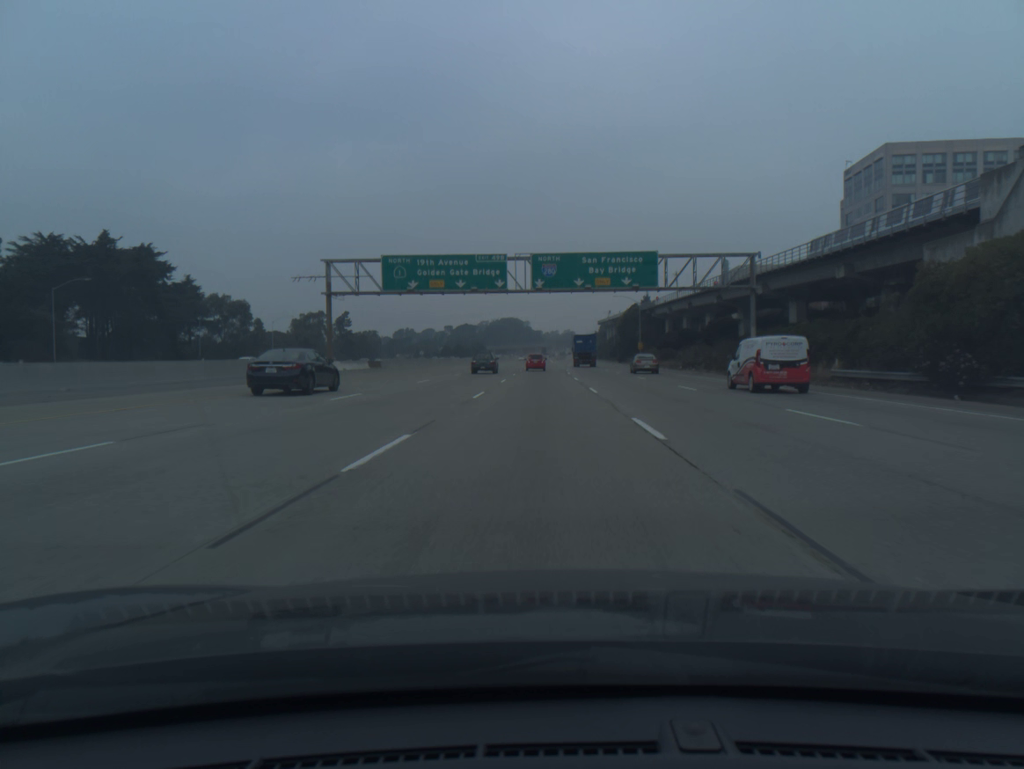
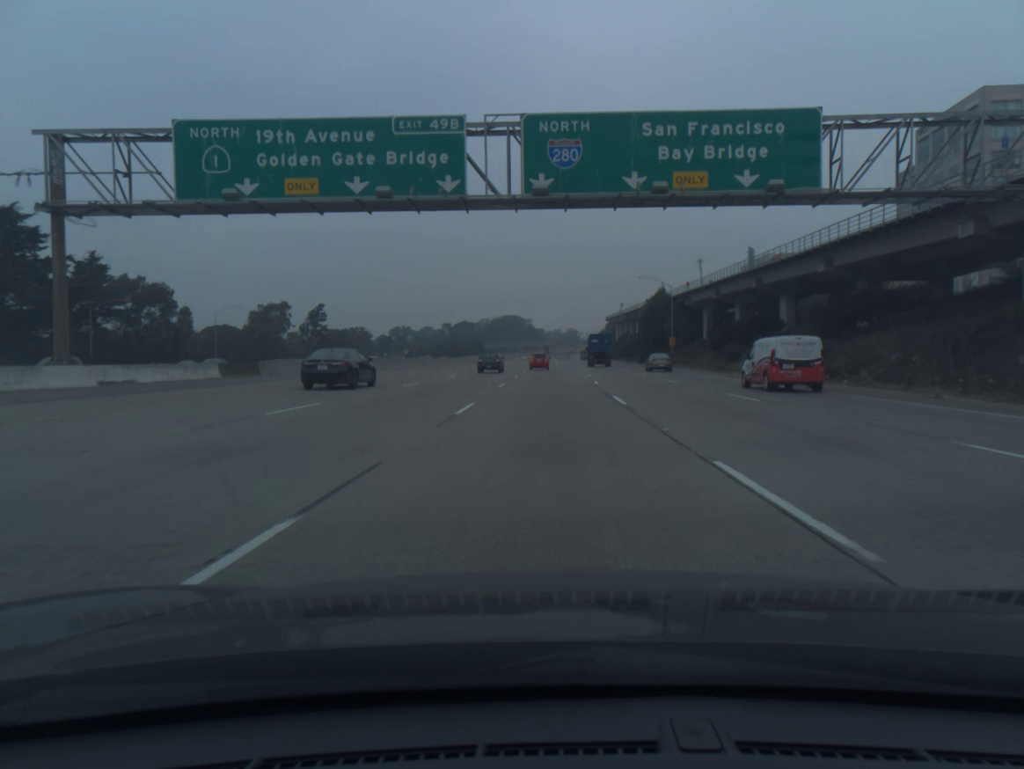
(-0.1, +35.1) m; 0°
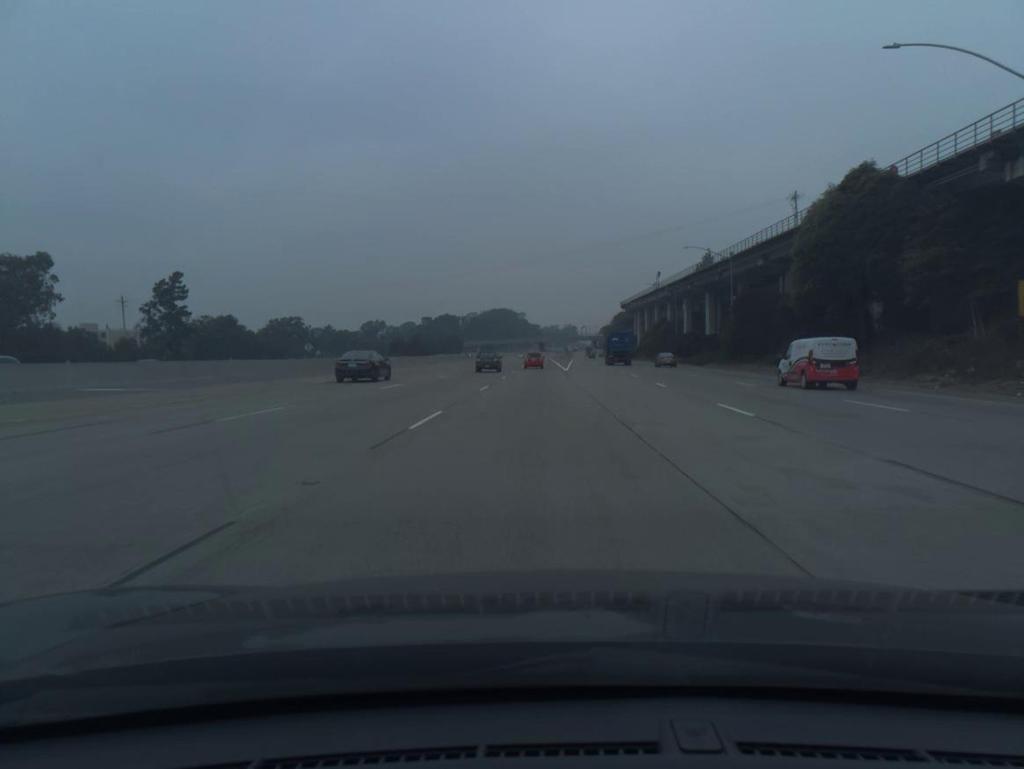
(+0.9, +88.8) m; 0°
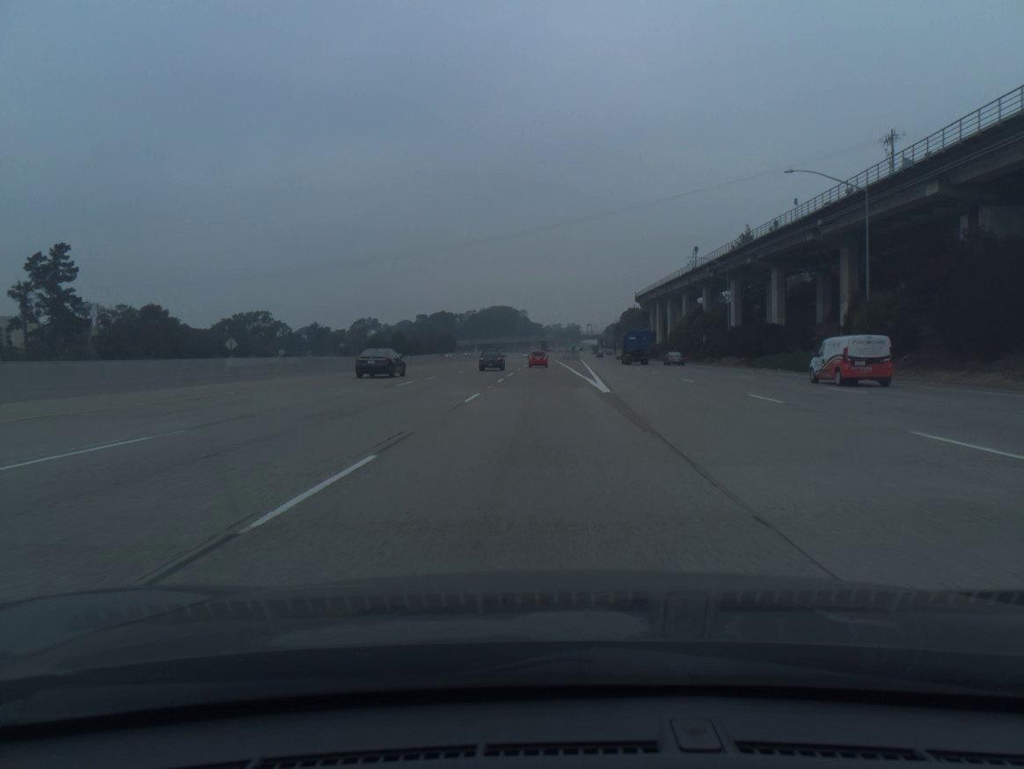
(-0.1, +36.0) m; 0°
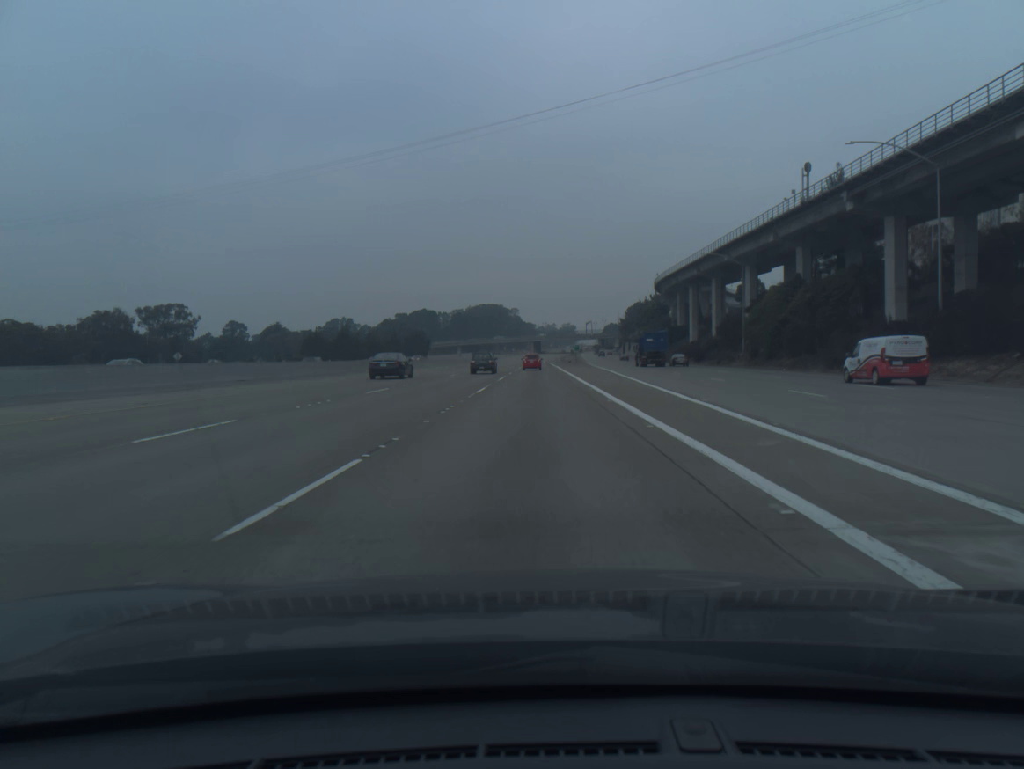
(+0.2, +54.5) m; 0°
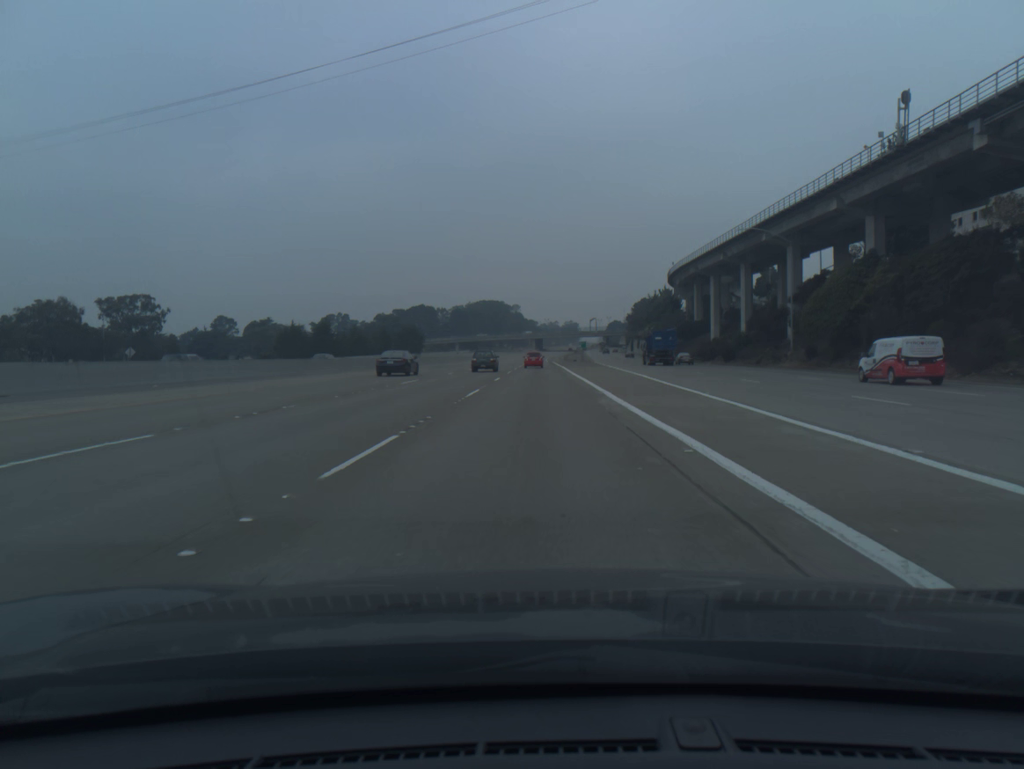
(0.0, +18.2) m; 0°
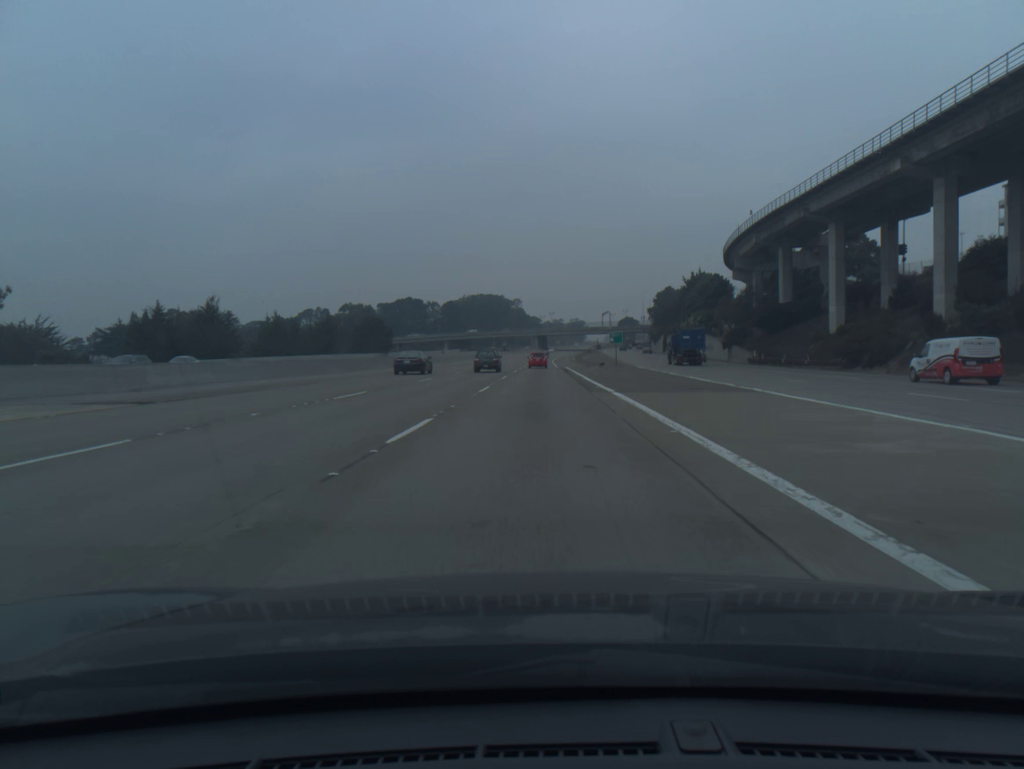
(-0.2, +54.8) m; 0°
